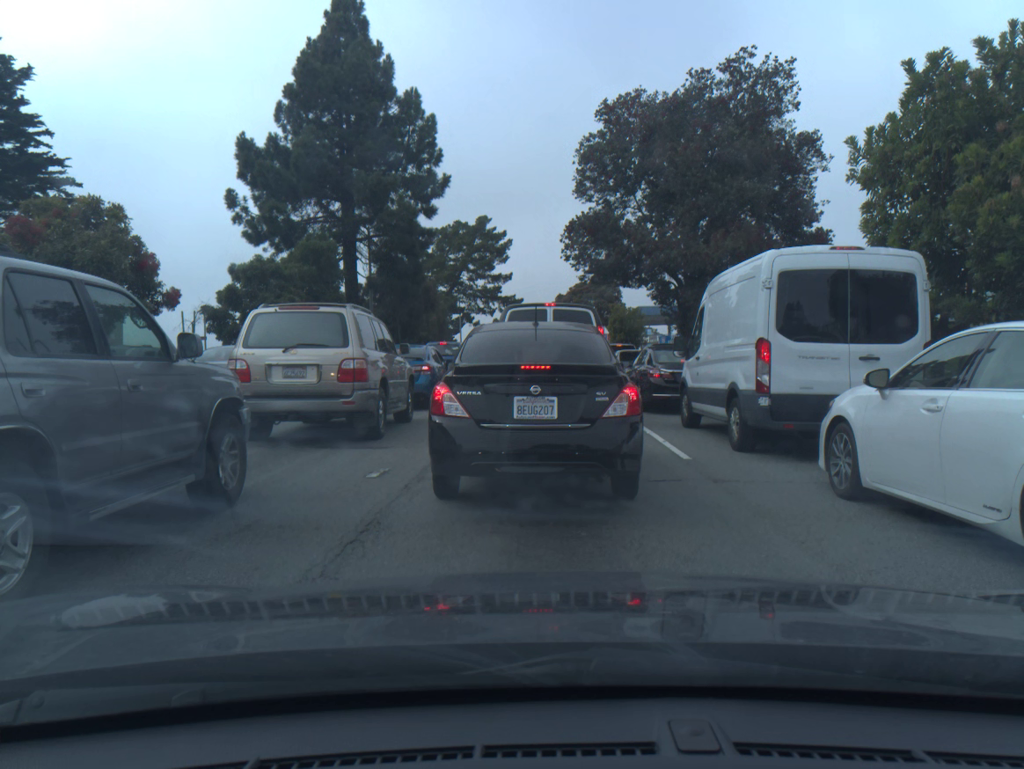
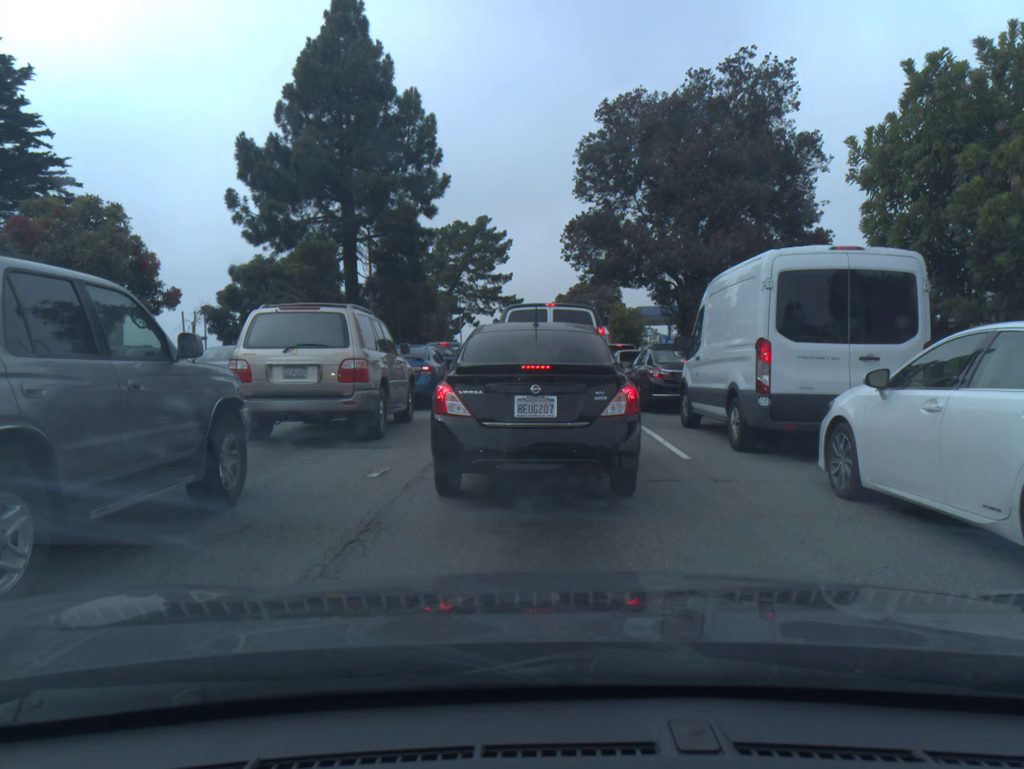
(0.0, +0.1) m; 0°
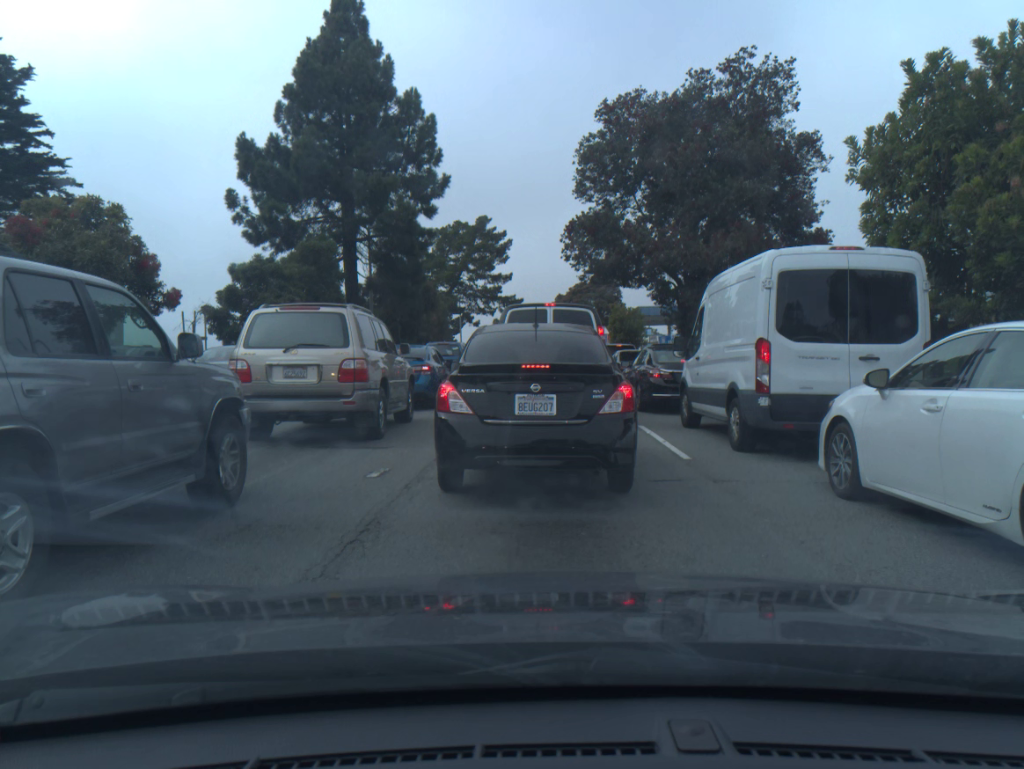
(0.0, +0.1) m; 0°
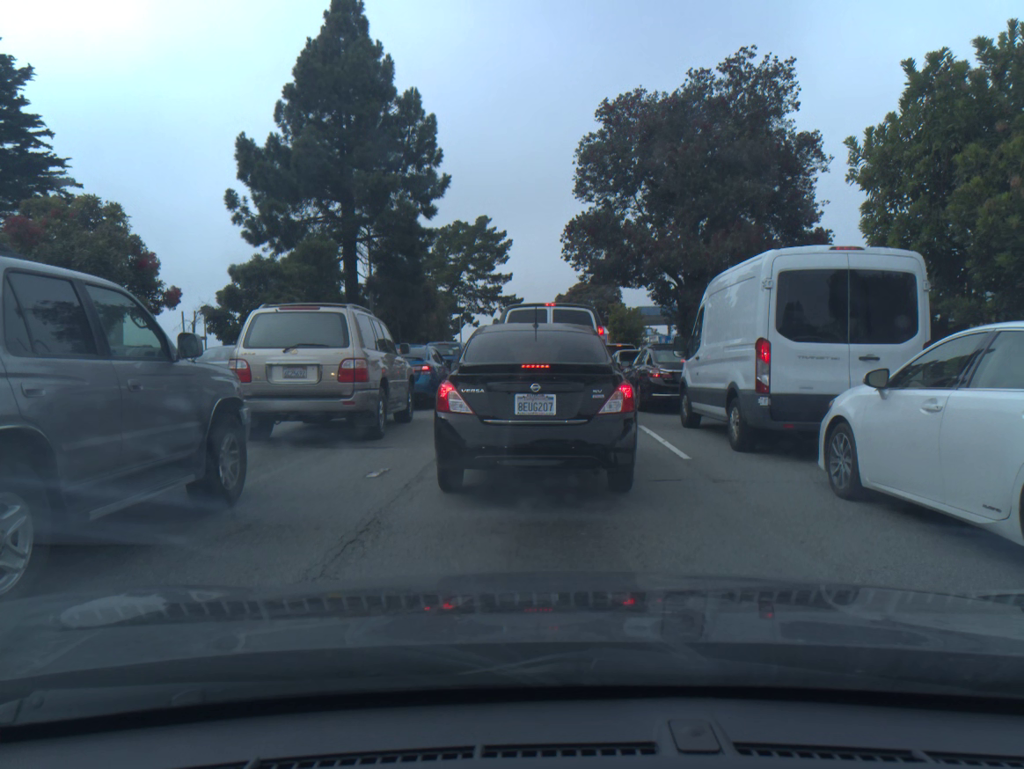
(0.0, 0.0) m; 0°
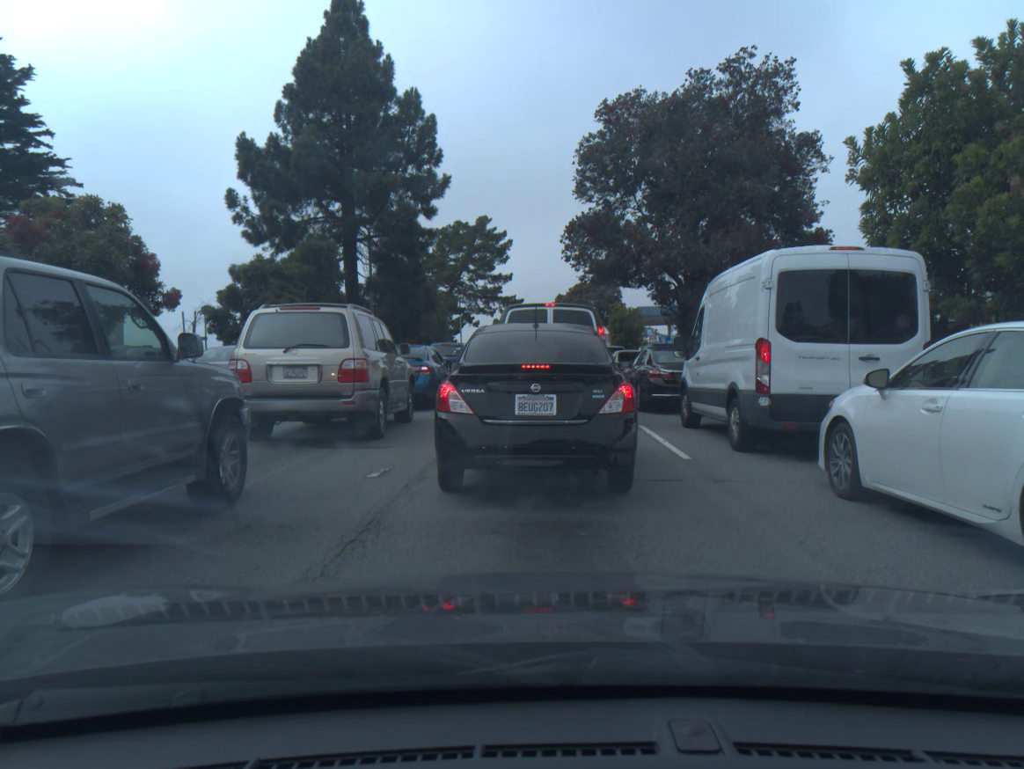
(0.0, 0.0) m; 0°
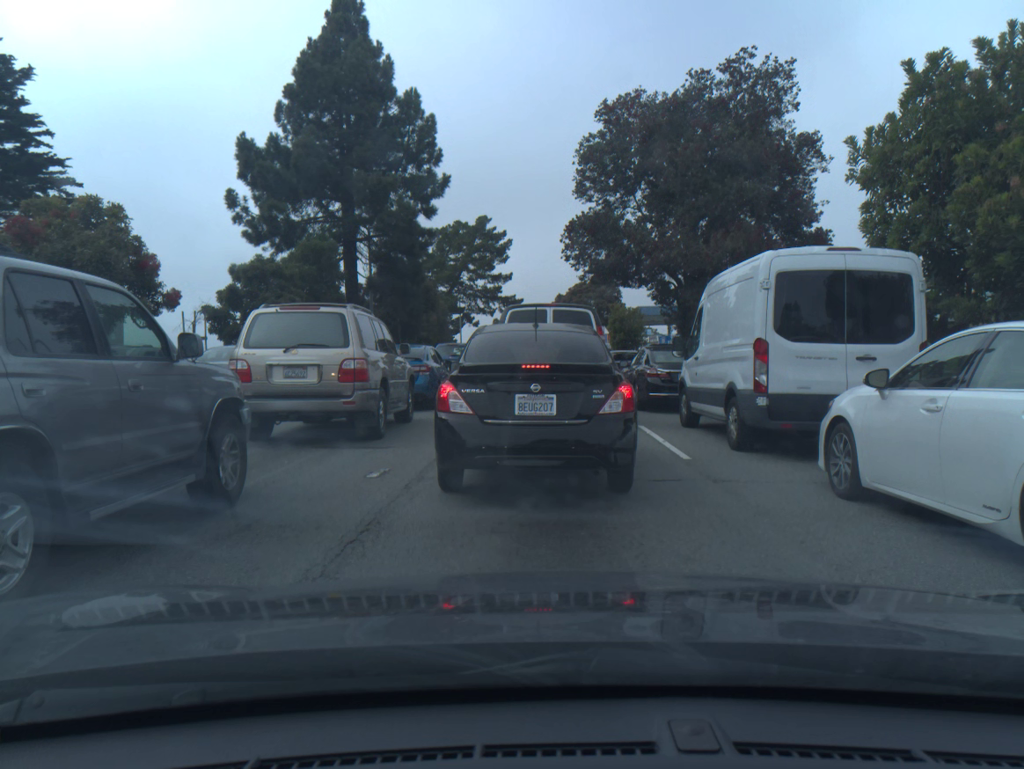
(0.0, 0.0) m; 0°
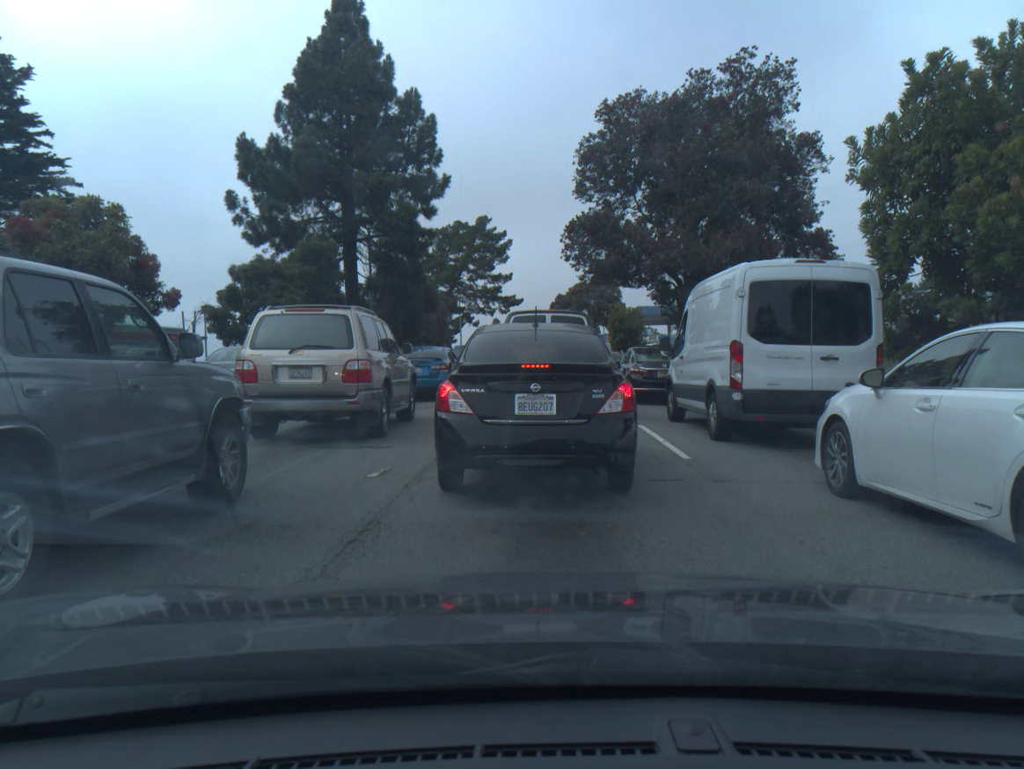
(0.0, 0.0) m; 0°
